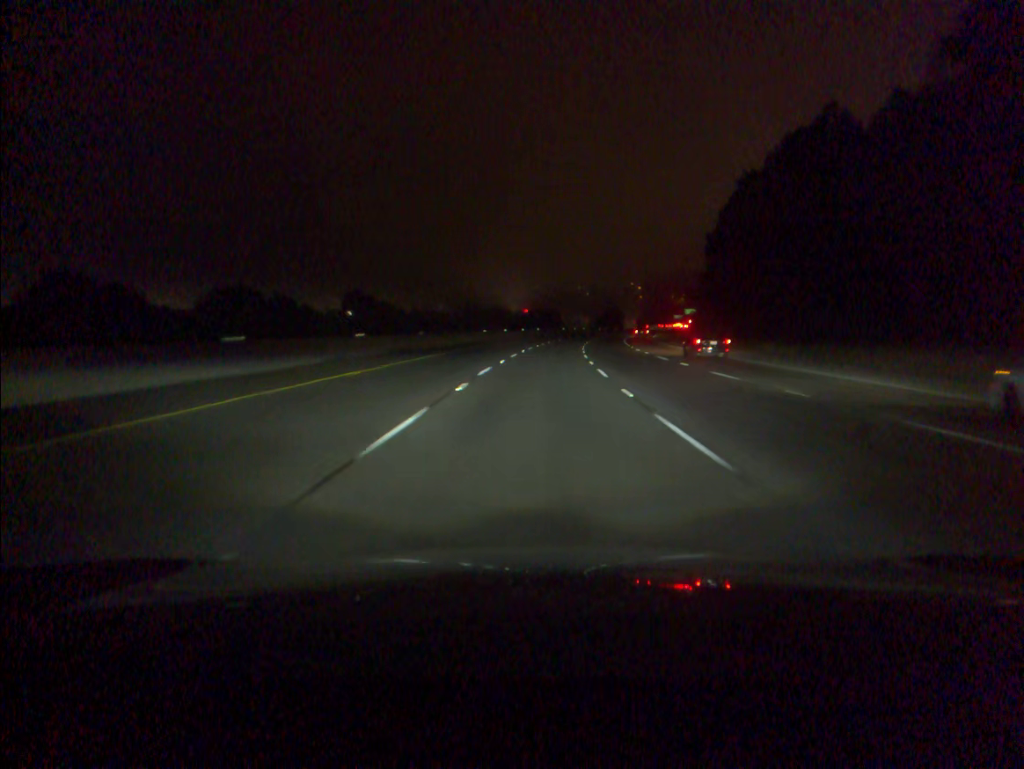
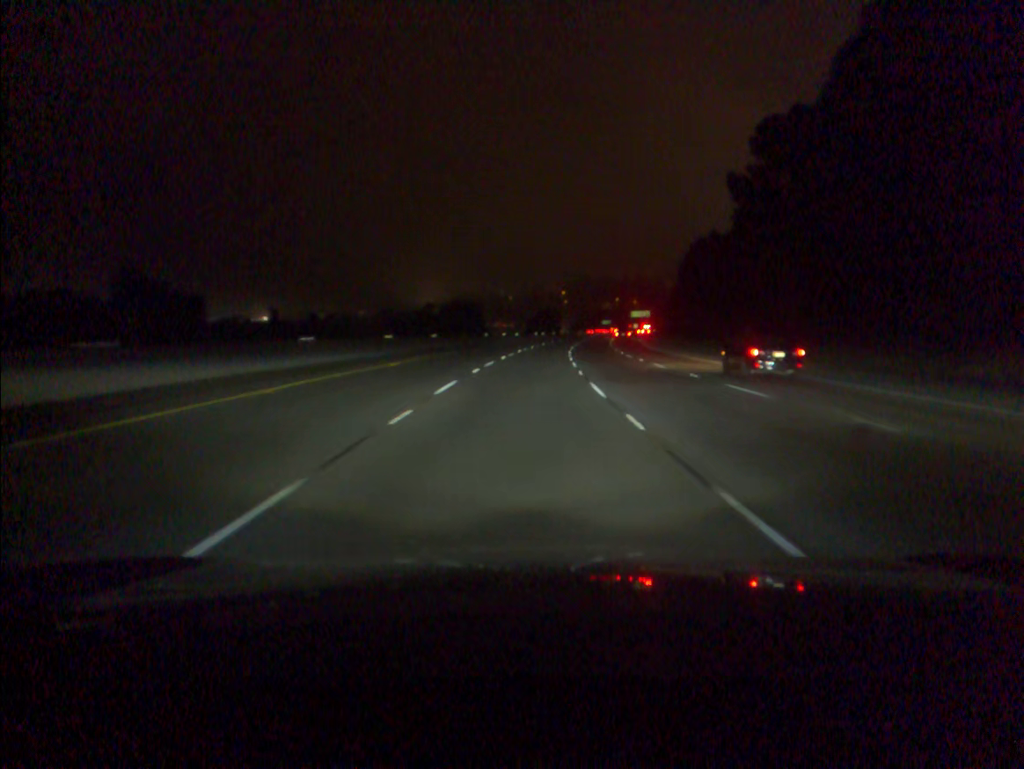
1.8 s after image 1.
(+3.1, +64.1) m; +6°
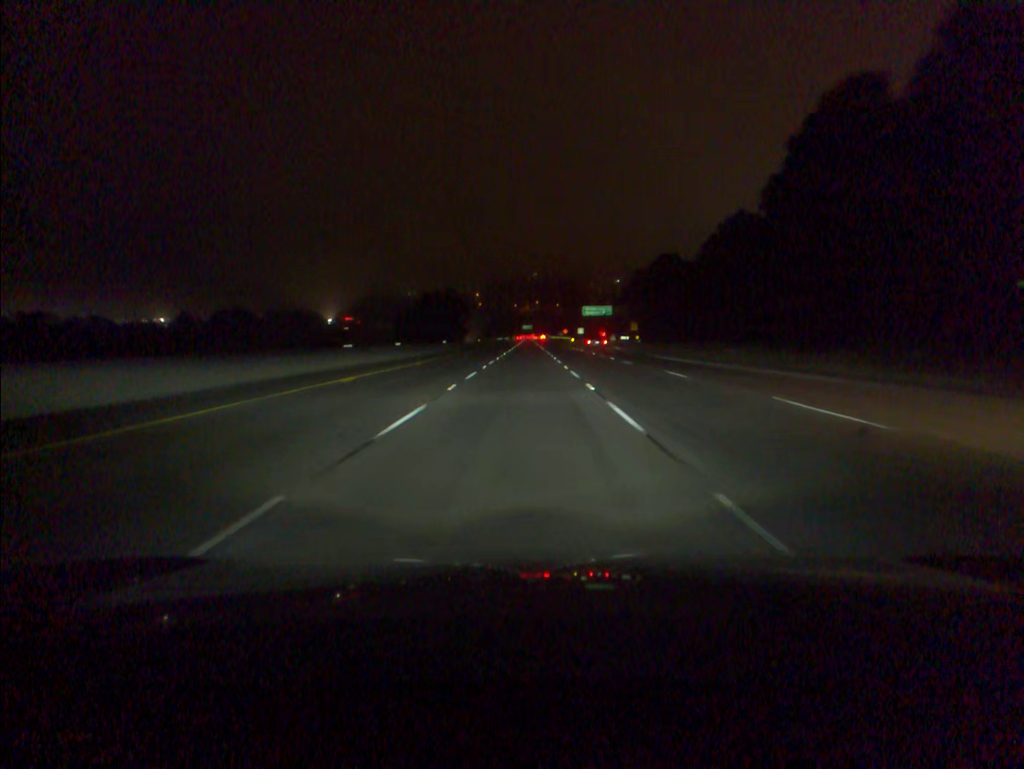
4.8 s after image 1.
(+6.8, +108.0) m; +6°
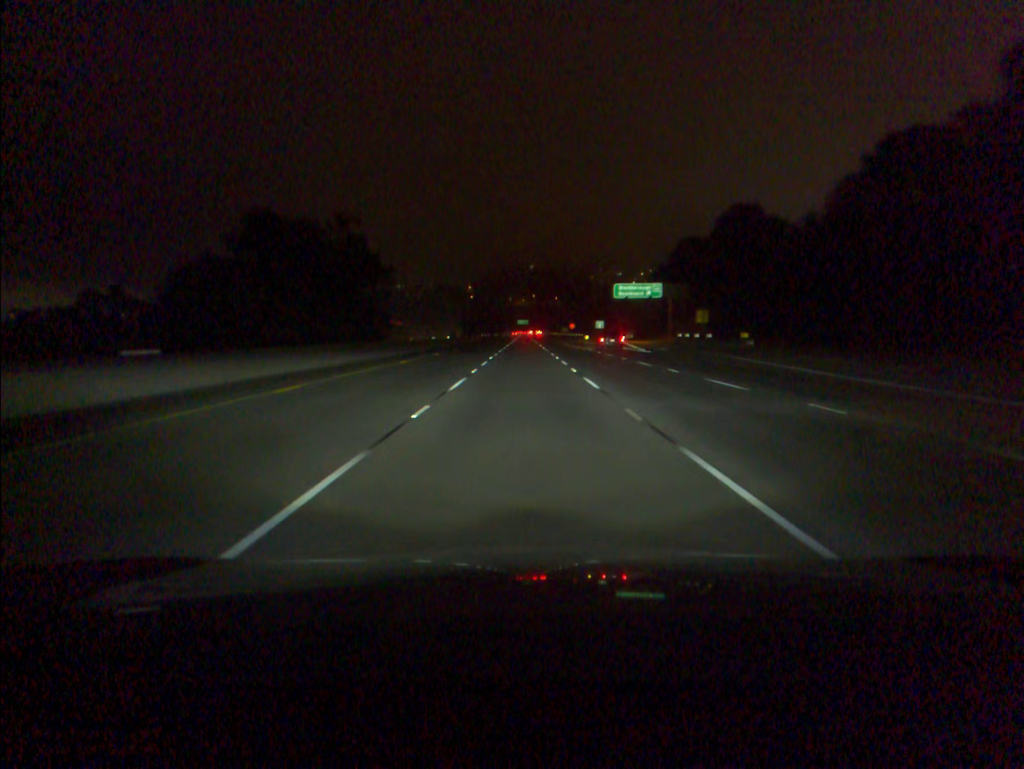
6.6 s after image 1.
(+0.2, +65.1) m; 0°
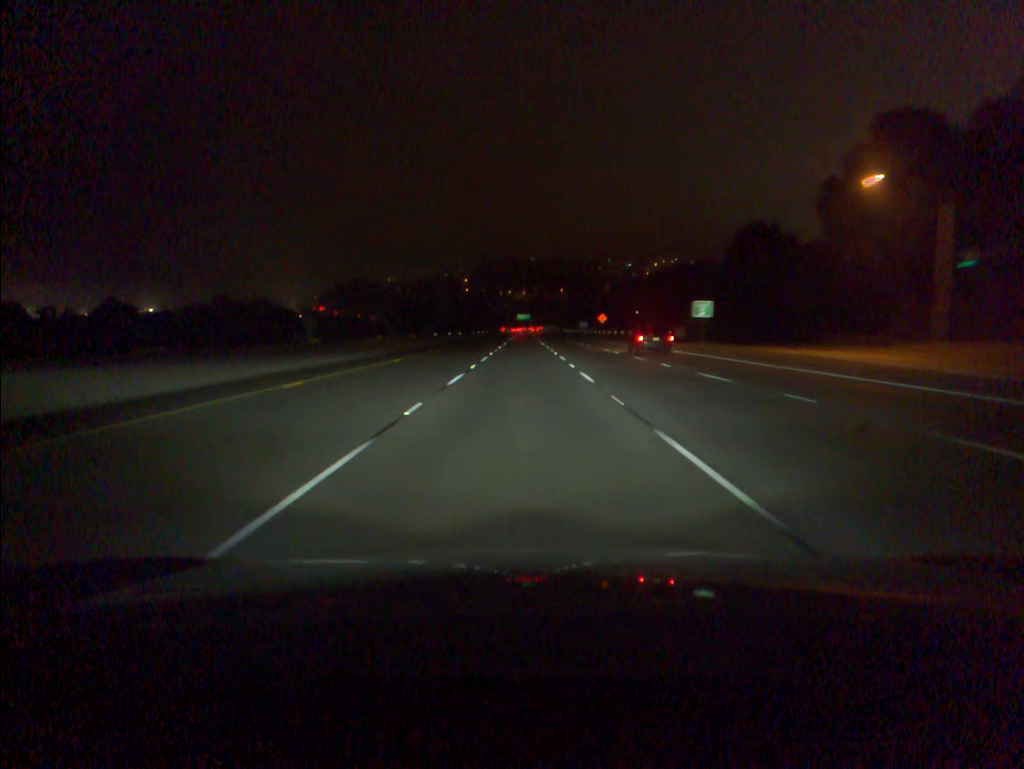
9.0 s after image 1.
(+0.1, +86.8) m; 0°
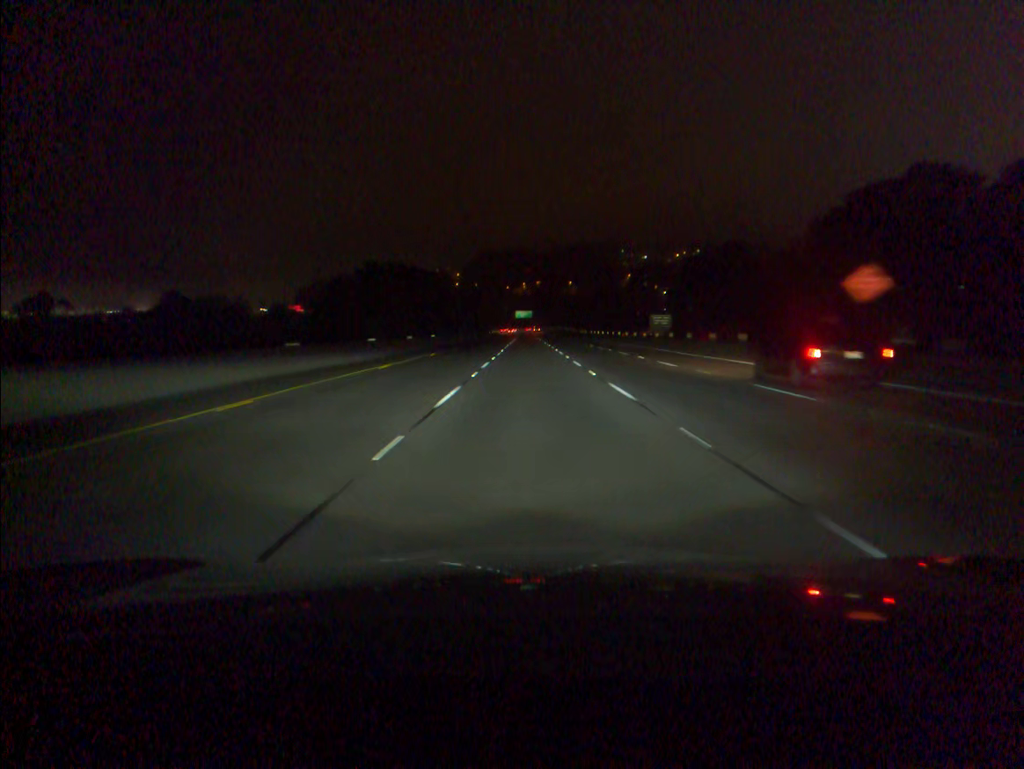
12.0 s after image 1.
(-0.3, +106.9) m; 0°
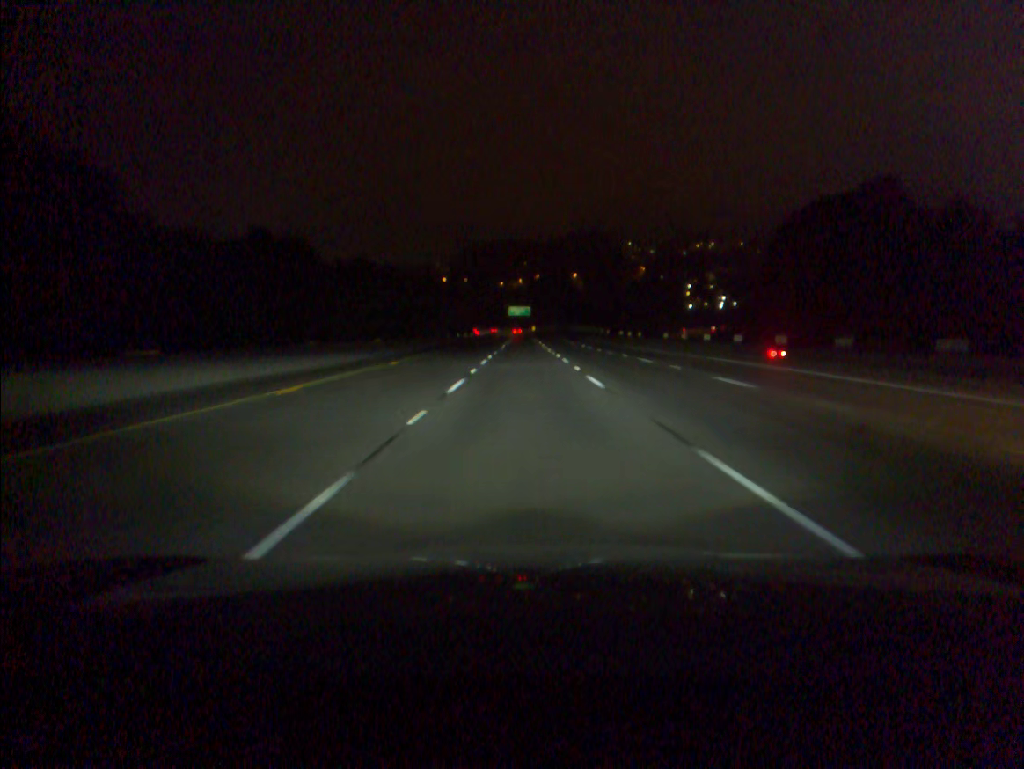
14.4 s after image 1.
(+0.3, +84.6) m; 0°
